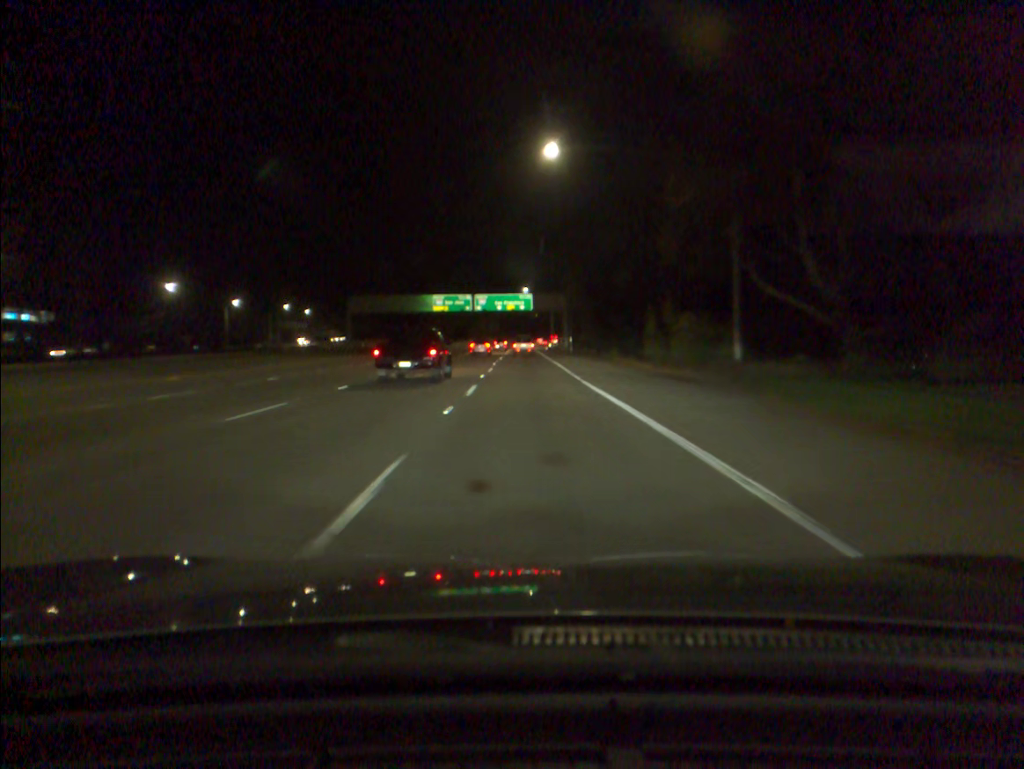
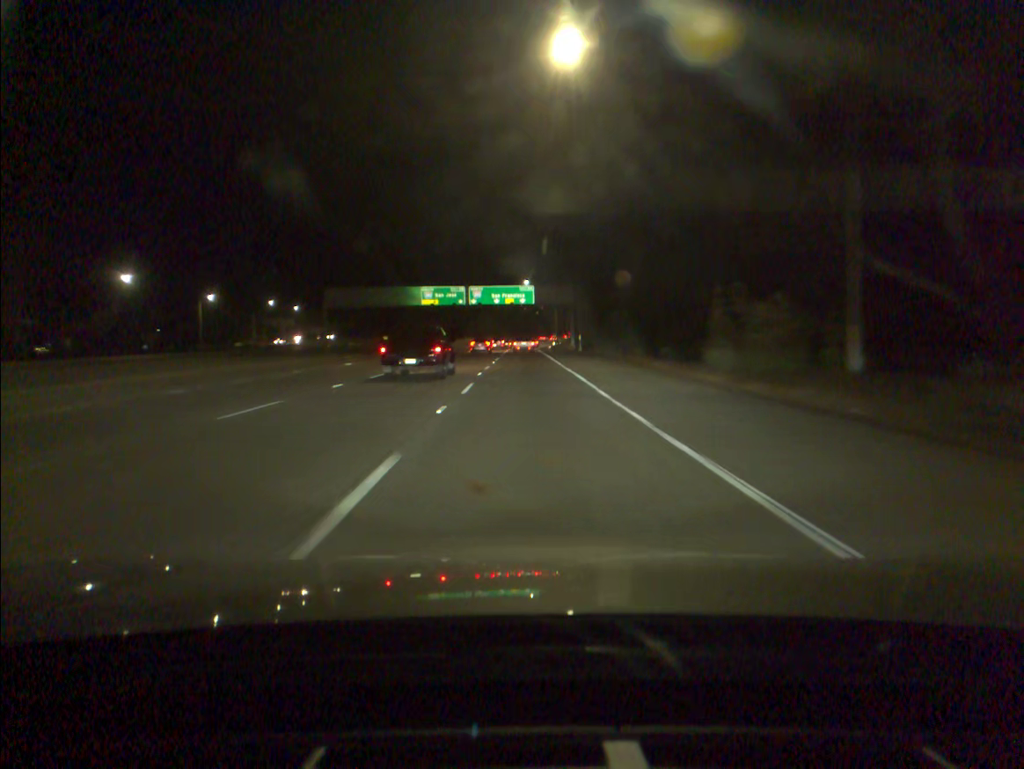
(0.0, +14.6) m; 0°
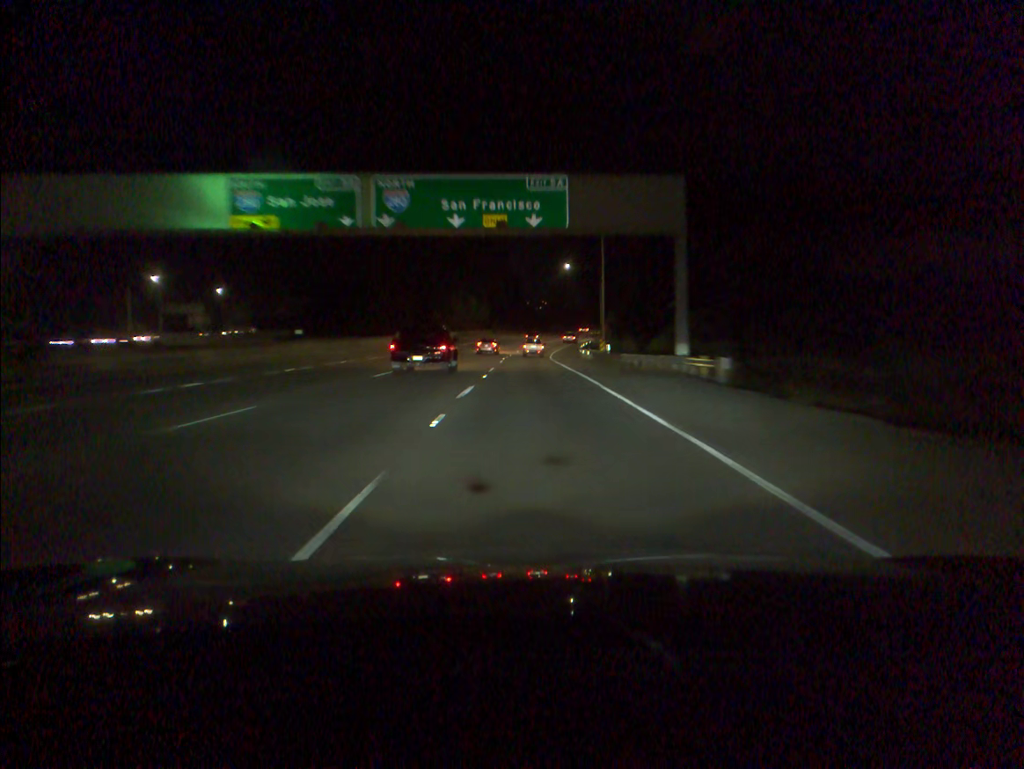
(-0.6, +74.9) m; 0°
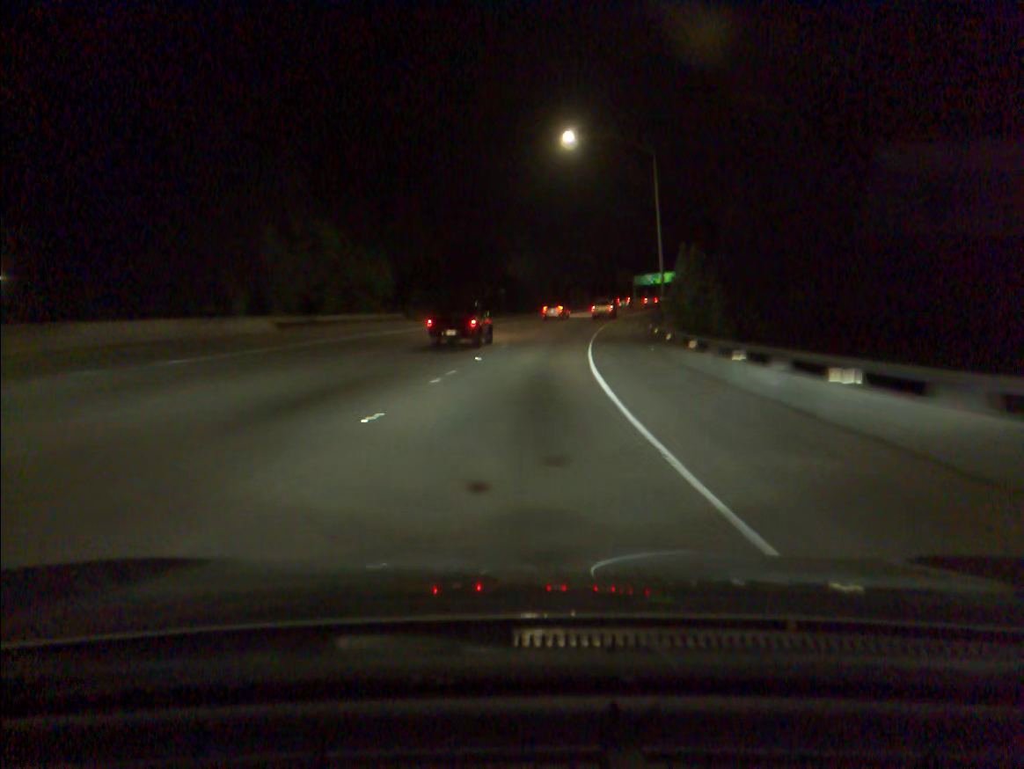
(+0.9, +73.4) m; +3°
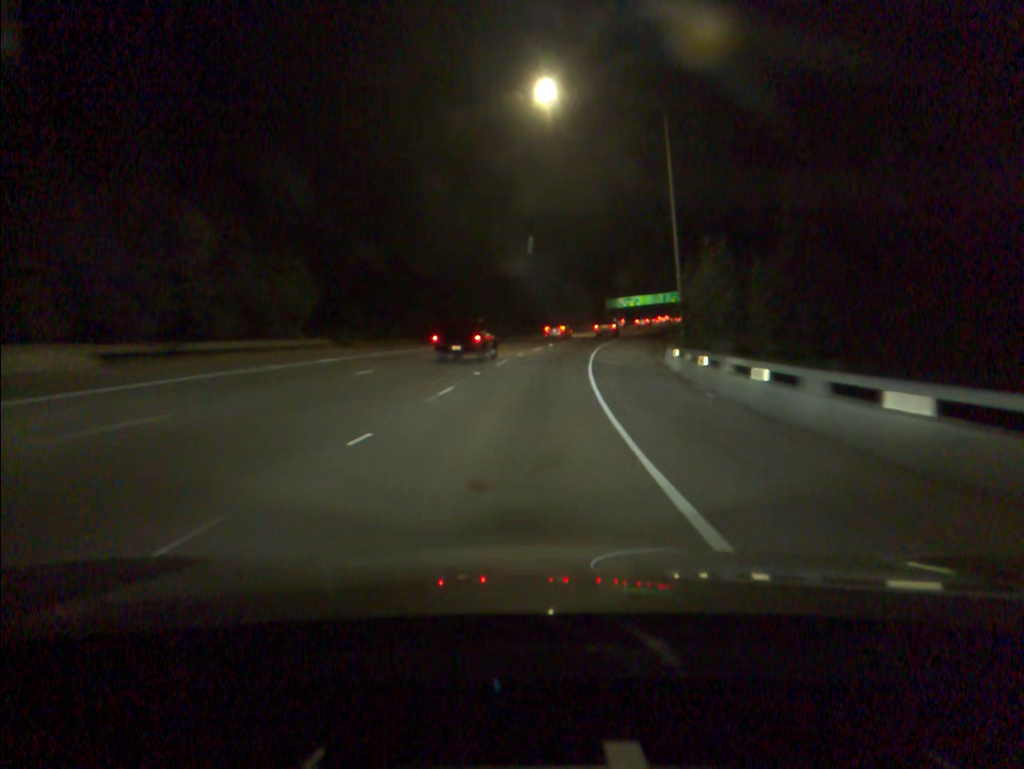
(+0.3, +14.7) m; +2°
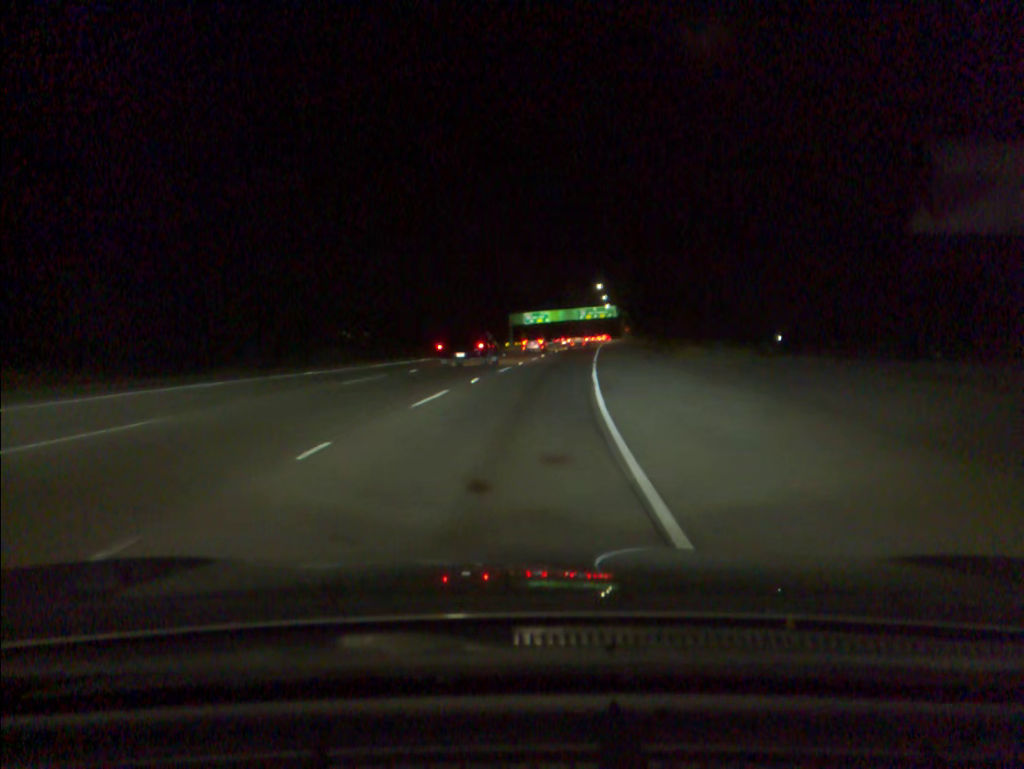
(+2.9, +43.6) m; +7°
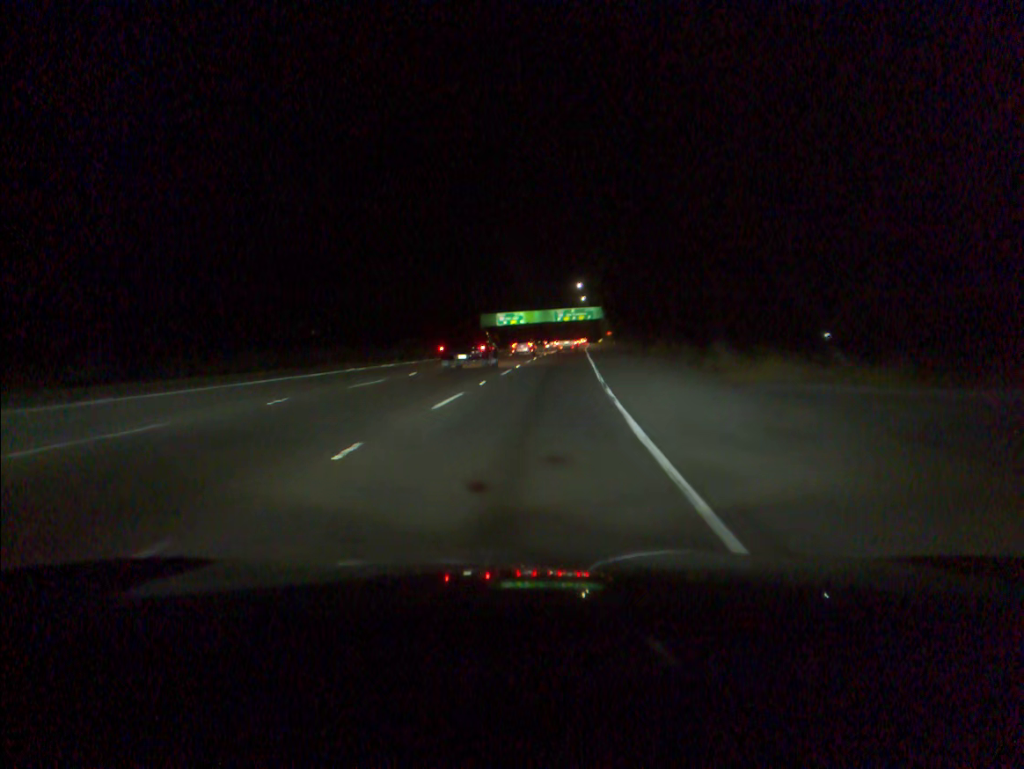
(+0.3, +14.4) m; +2°
